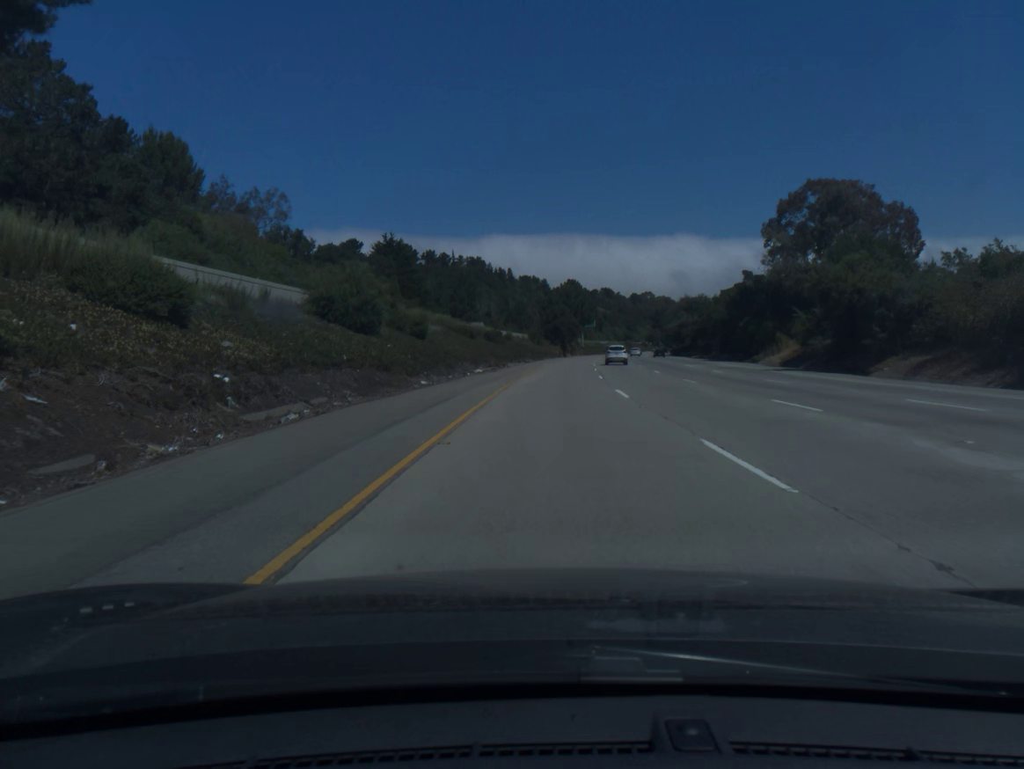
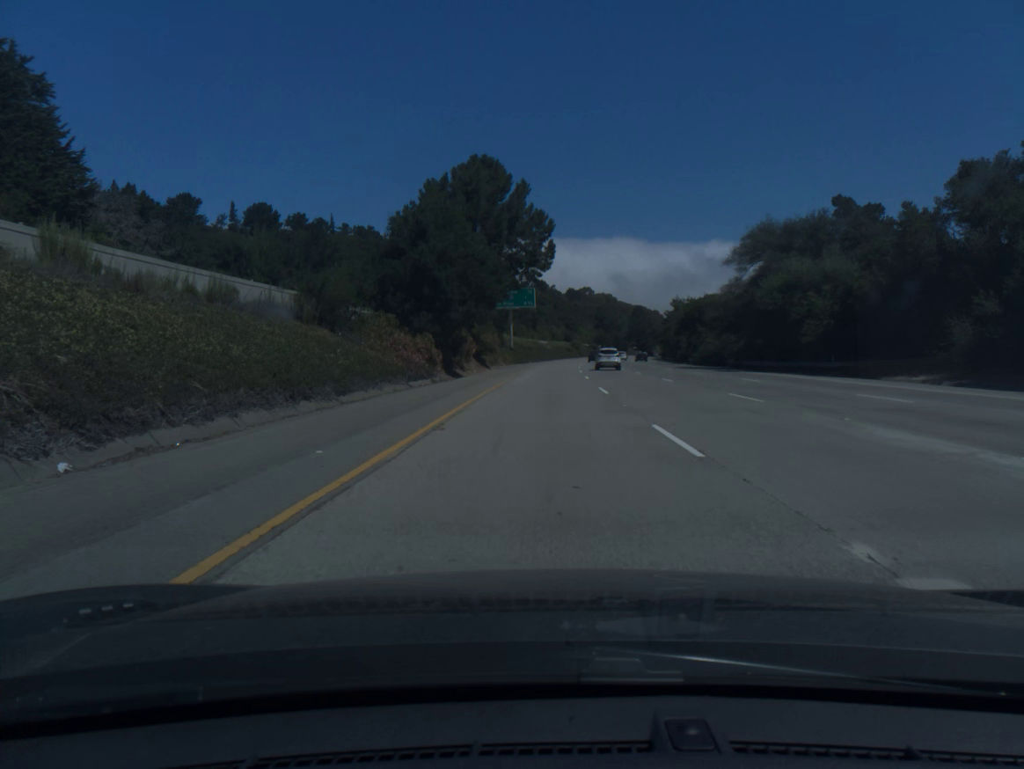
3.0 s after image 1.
(+5.7, +99.9) m; +5°
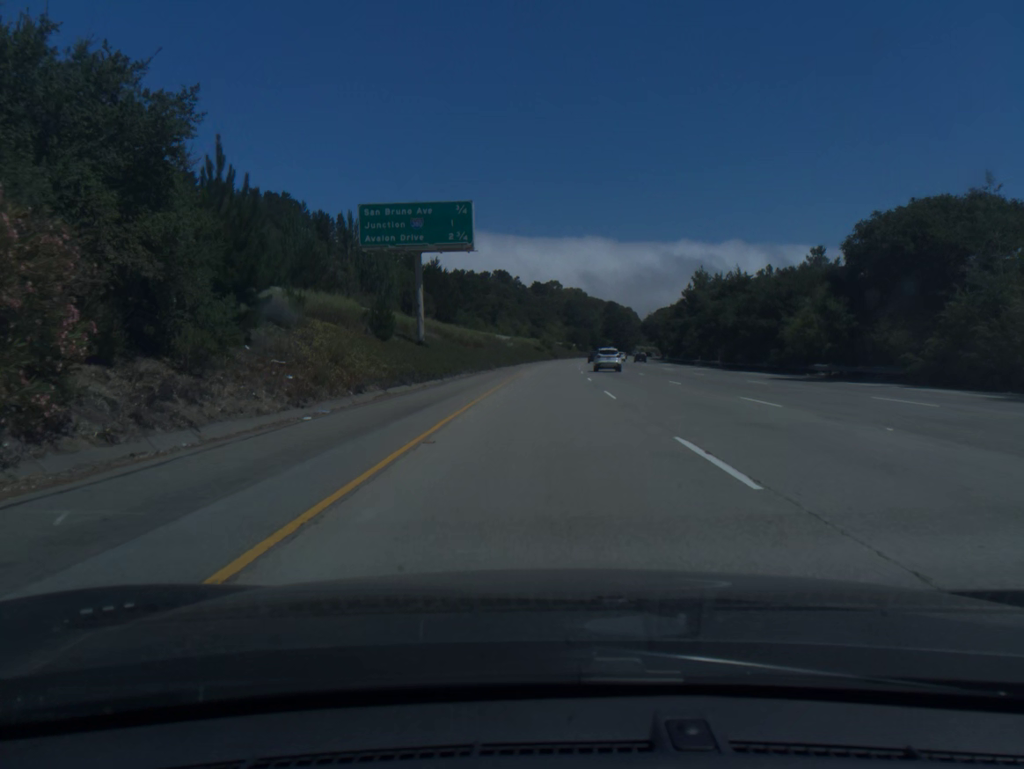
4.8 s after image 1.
(+1.3, +60.4) m; +3°
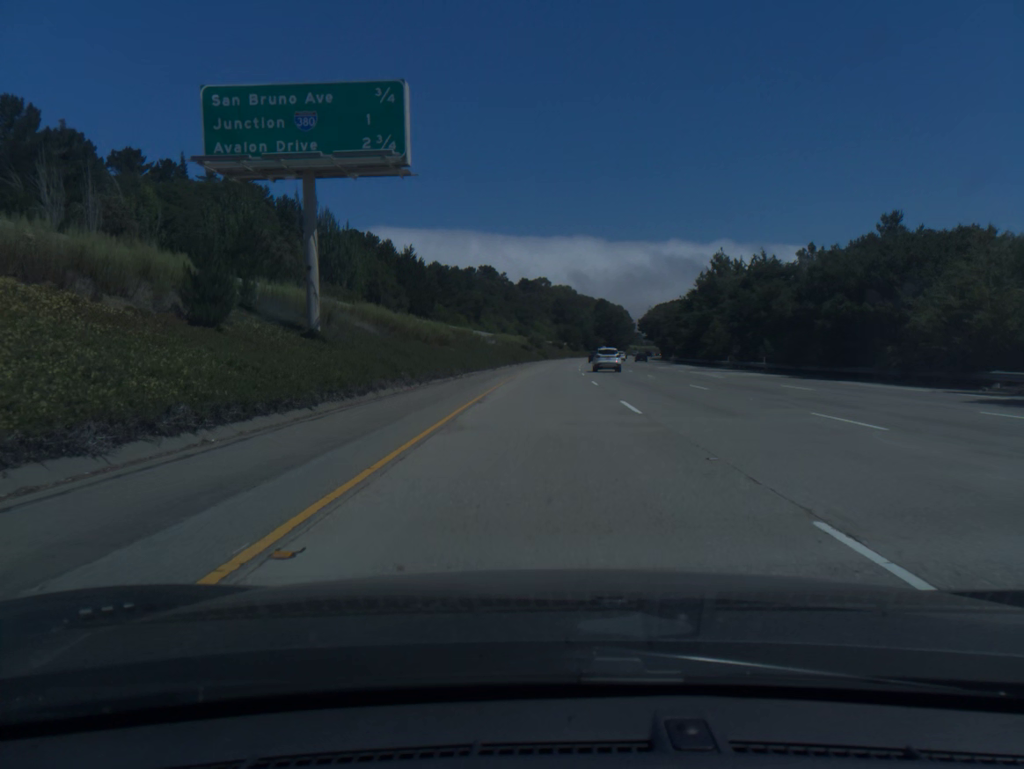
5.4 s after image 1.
(+0.1, +20.3) m; +1°
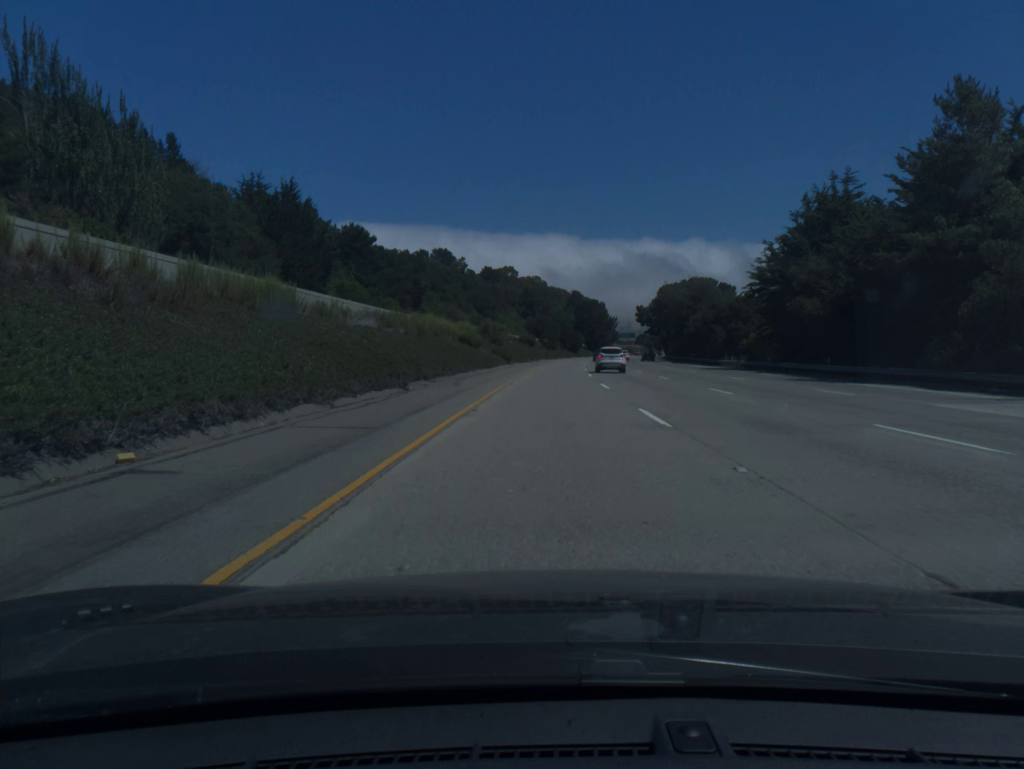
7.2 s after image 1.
(+1.3, +61.3) m; +2°
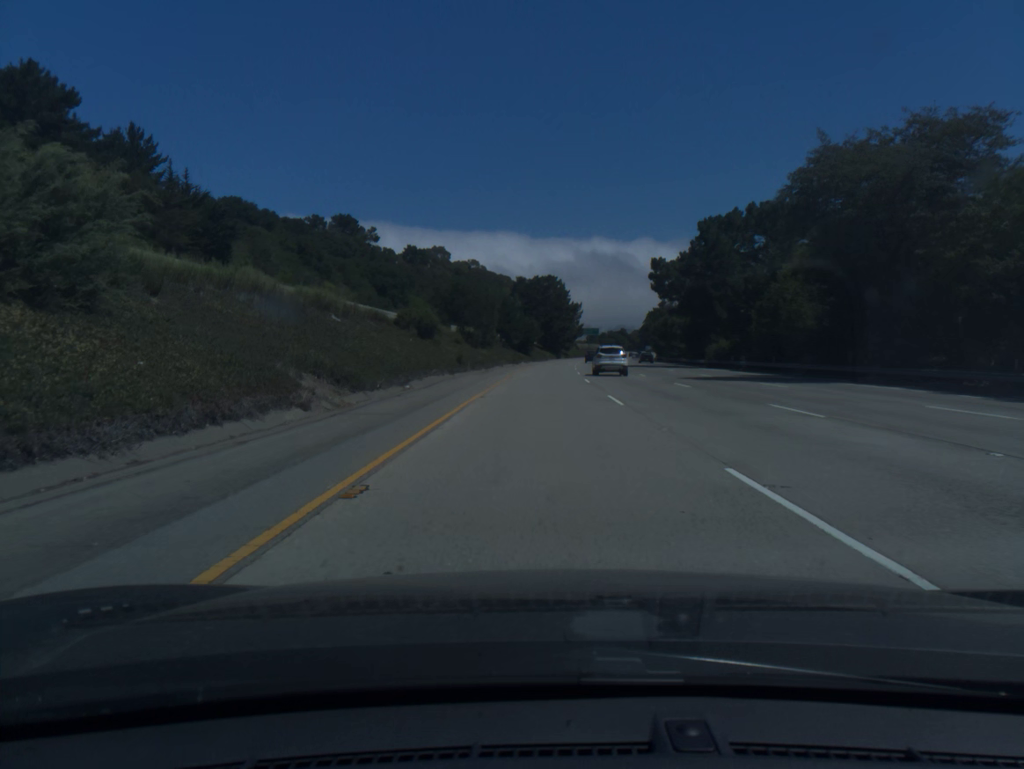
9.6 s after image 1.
(+2.9, +82.4) m; +4°
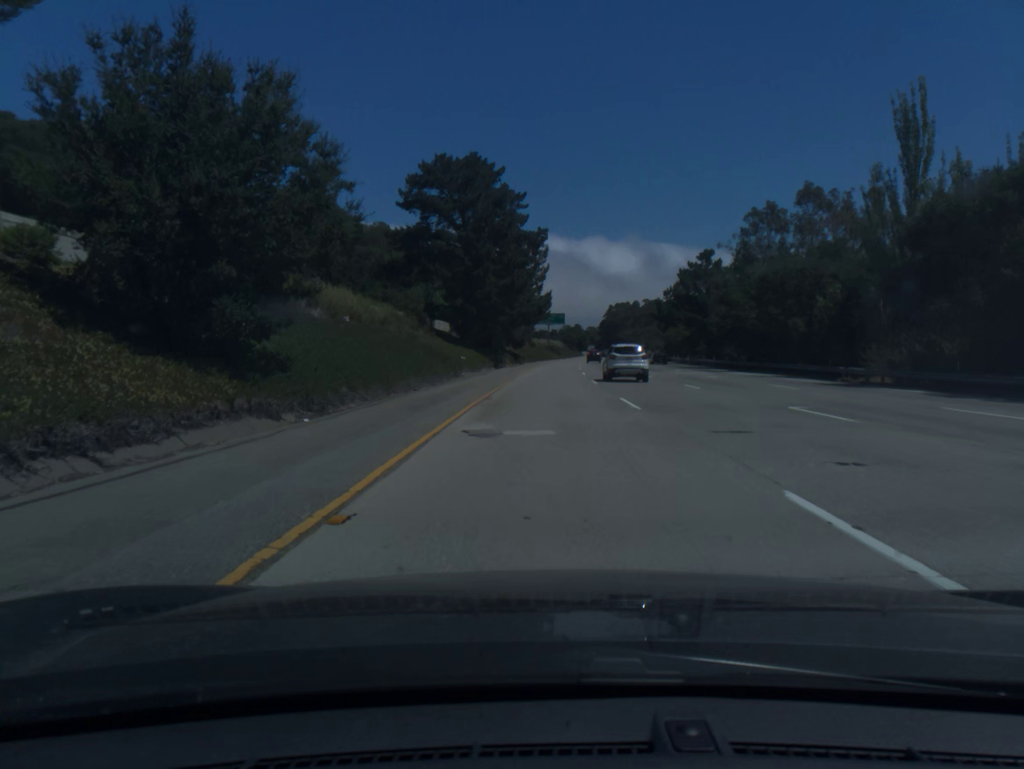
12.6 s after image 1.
(+3.3, +103.5) m; +4°
